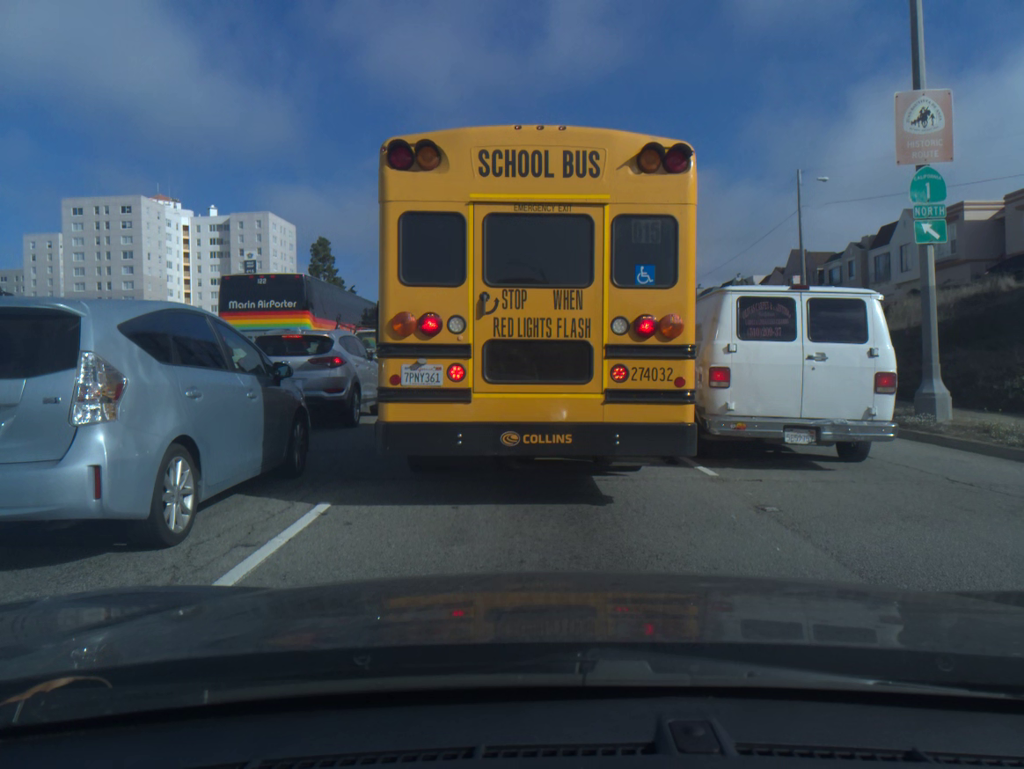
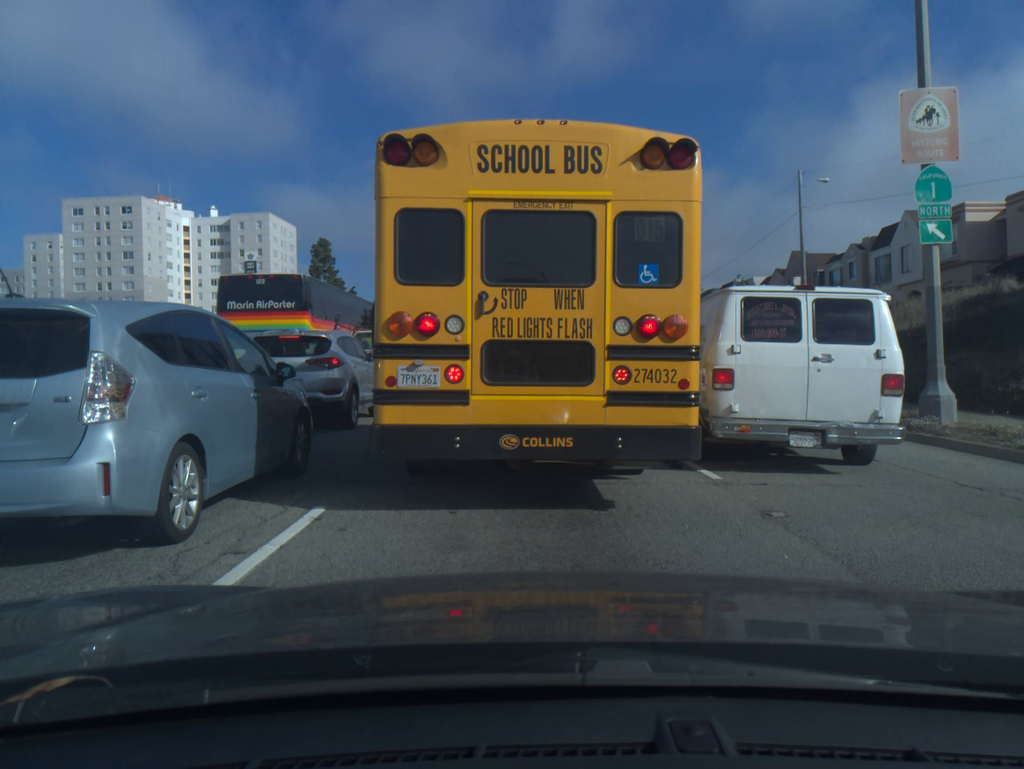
(0.0, +0.2) m; 0°
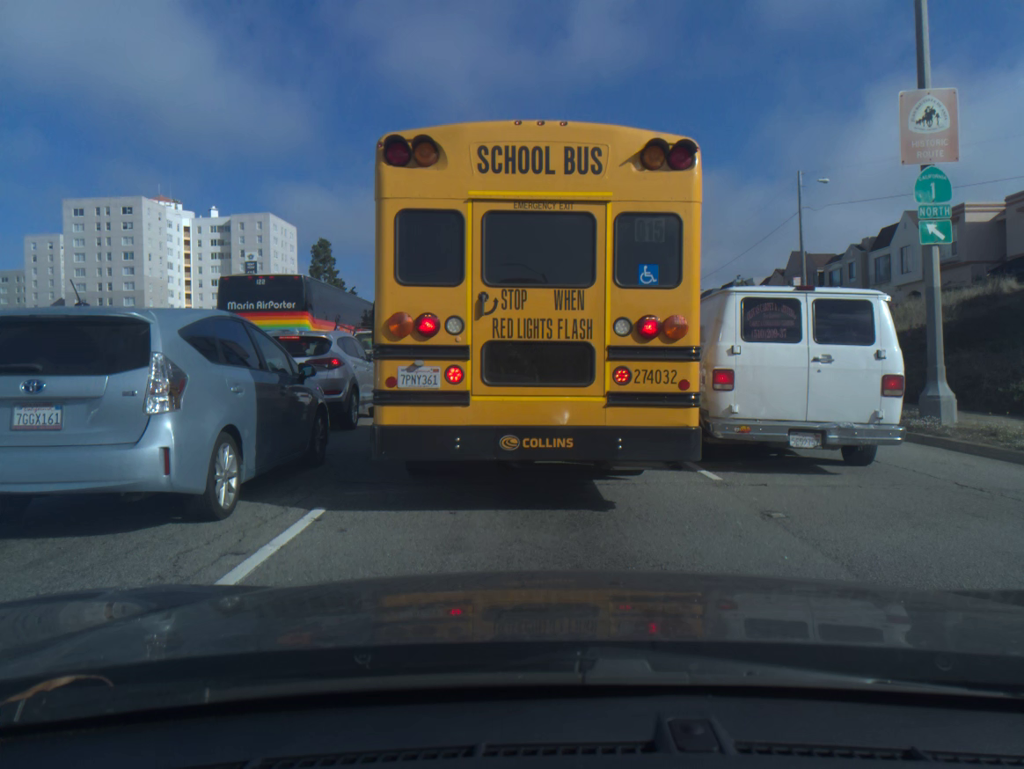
(0.0, 0.0) m; 0°
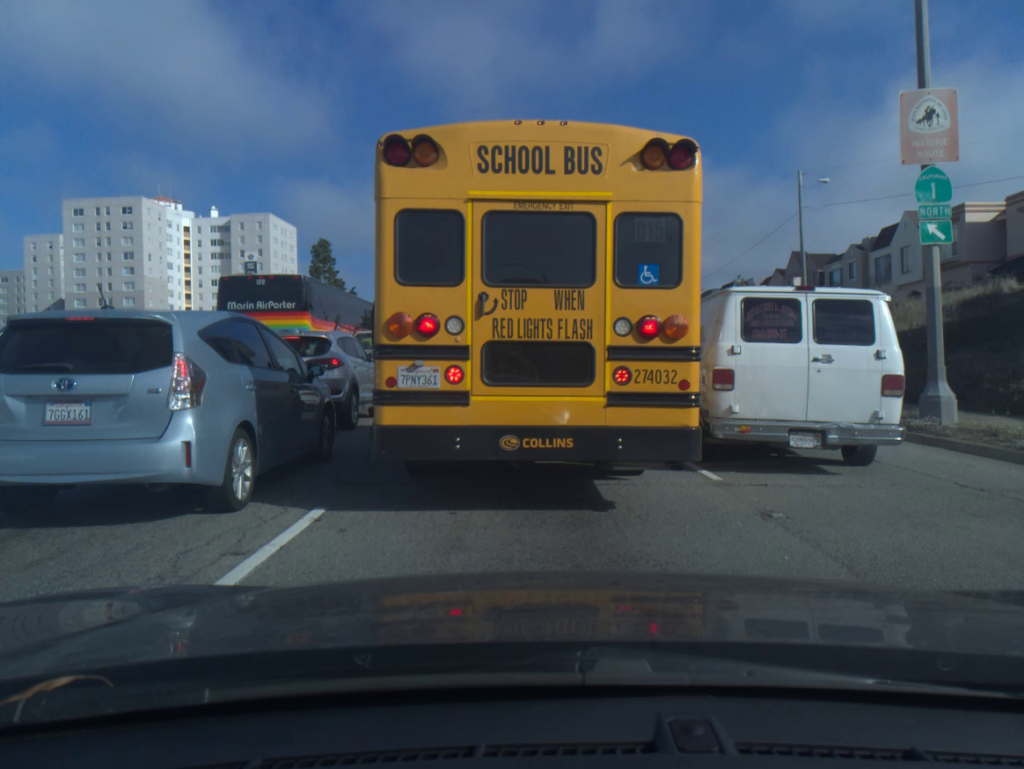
(0.0, 0.0) m; 0°
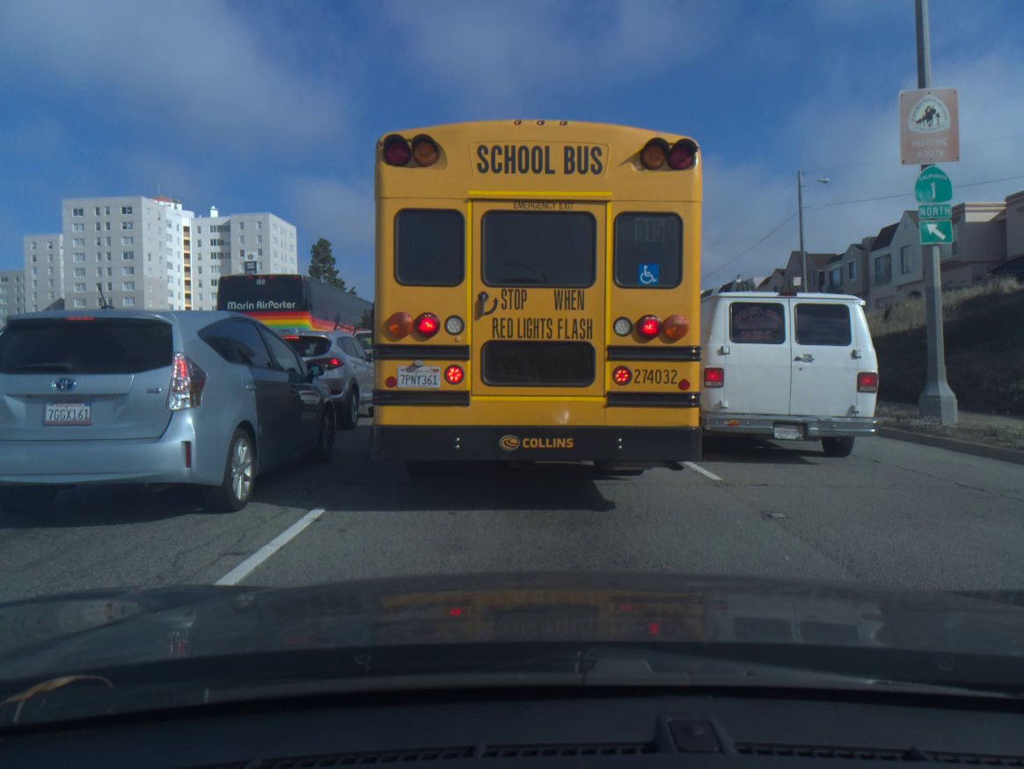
(0.0, 0.0) m; 0°
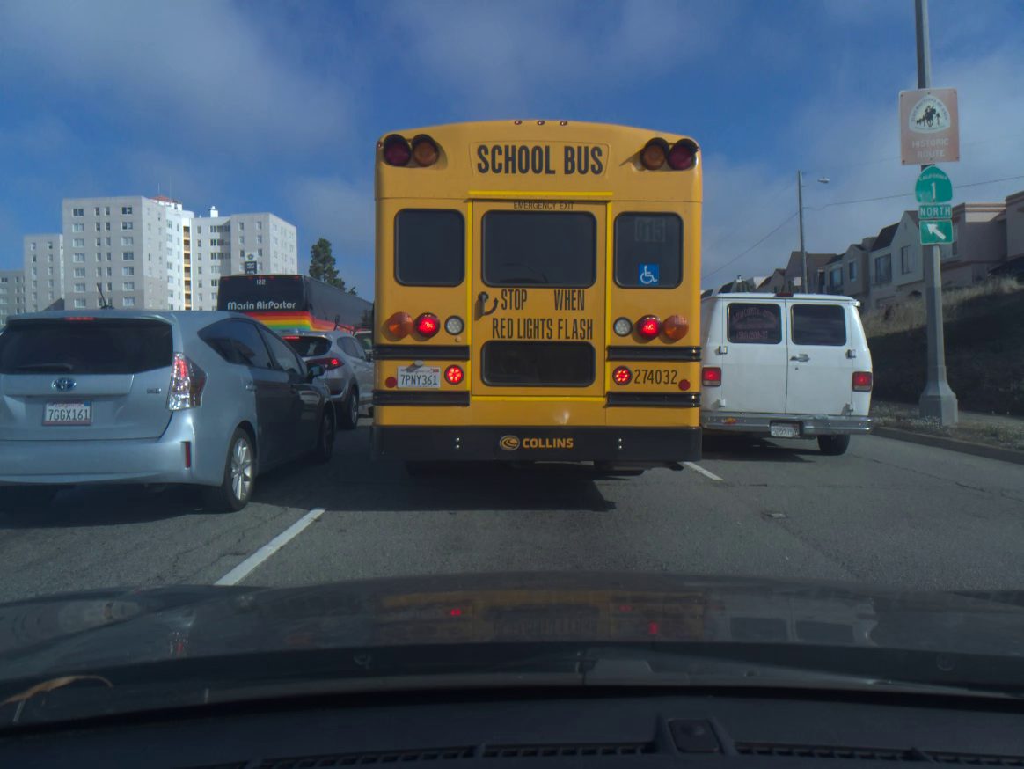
(0.0, 0.0) m; 0°
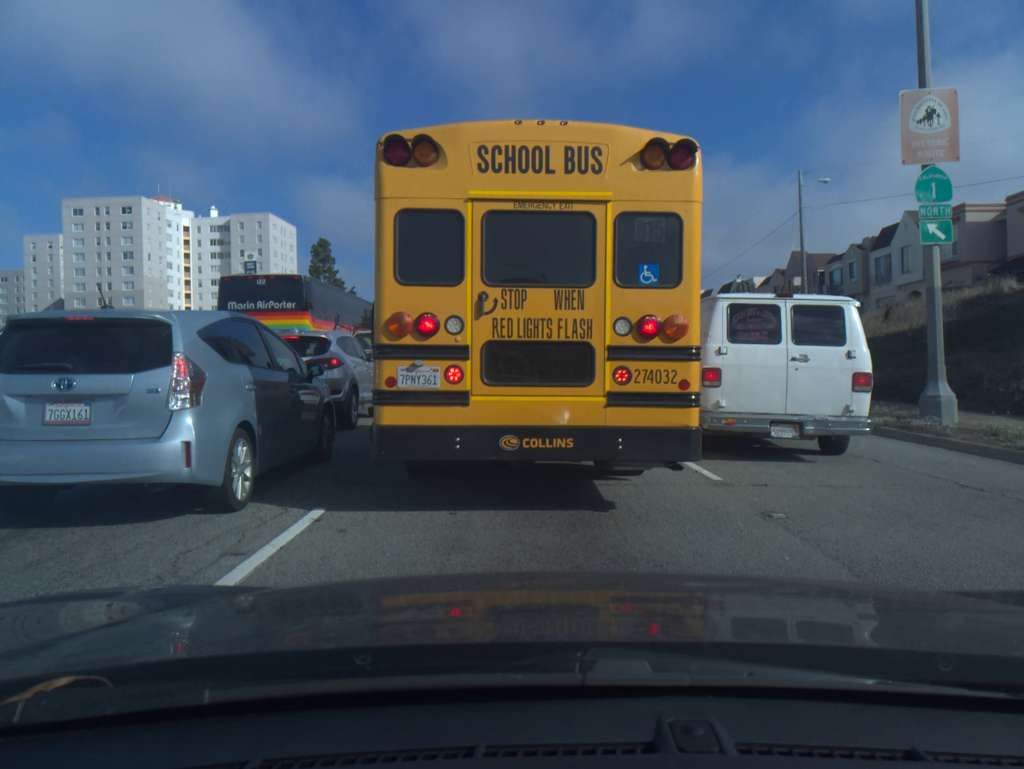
(0.0, 0.0) m; 0°
